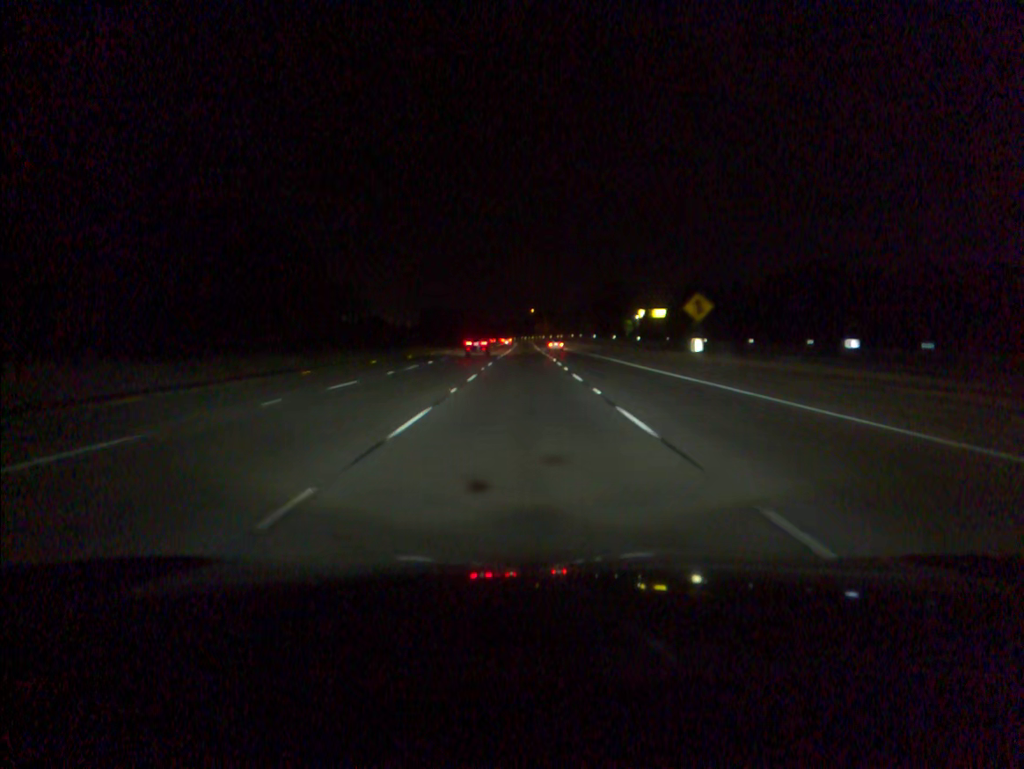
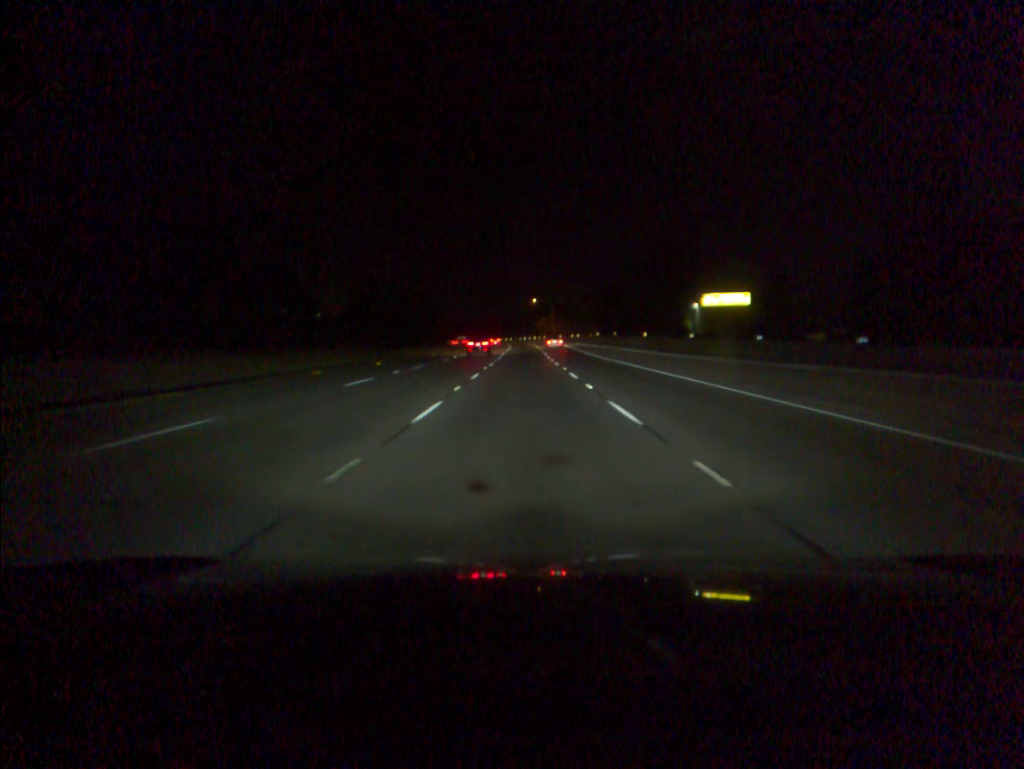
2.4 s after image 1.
(0.0, +70.8) m; 0°
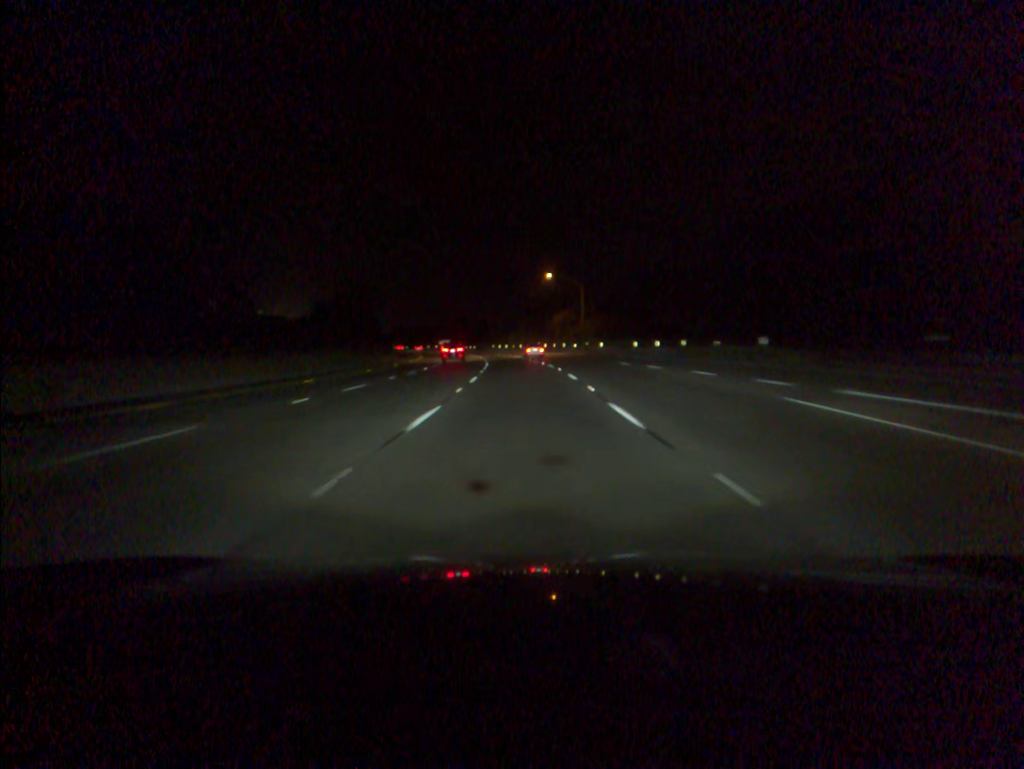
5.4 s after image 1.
(-0.2, +88.4) m; 0°
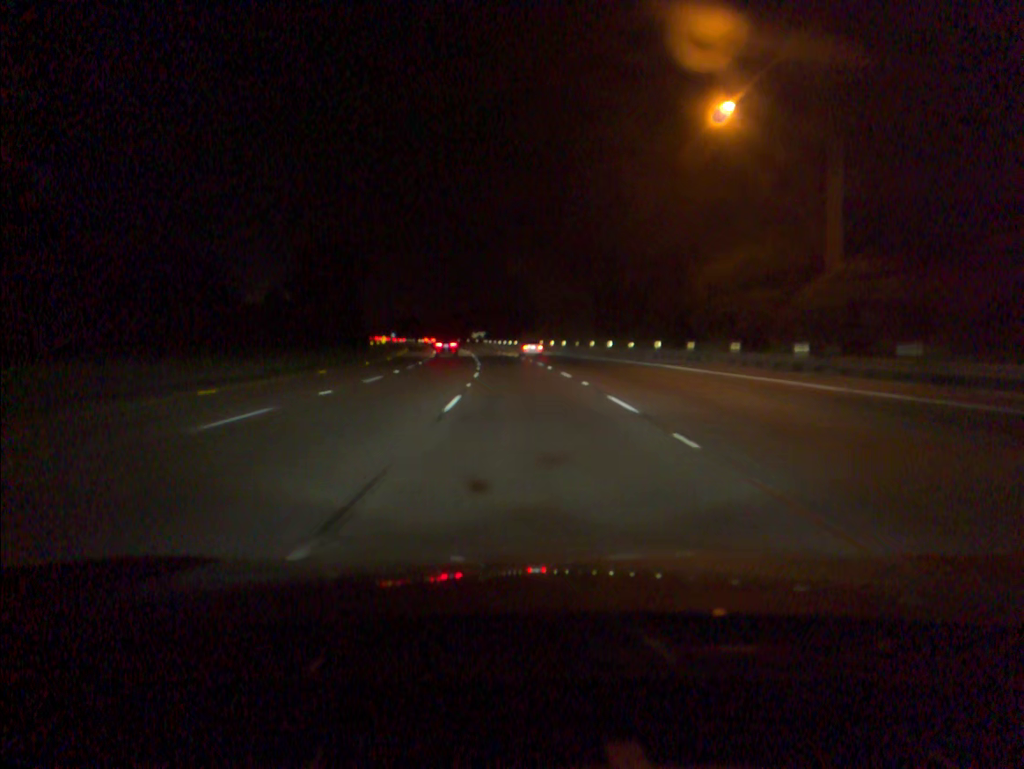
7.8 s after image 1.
(-1.9, +70.2) m; -4°
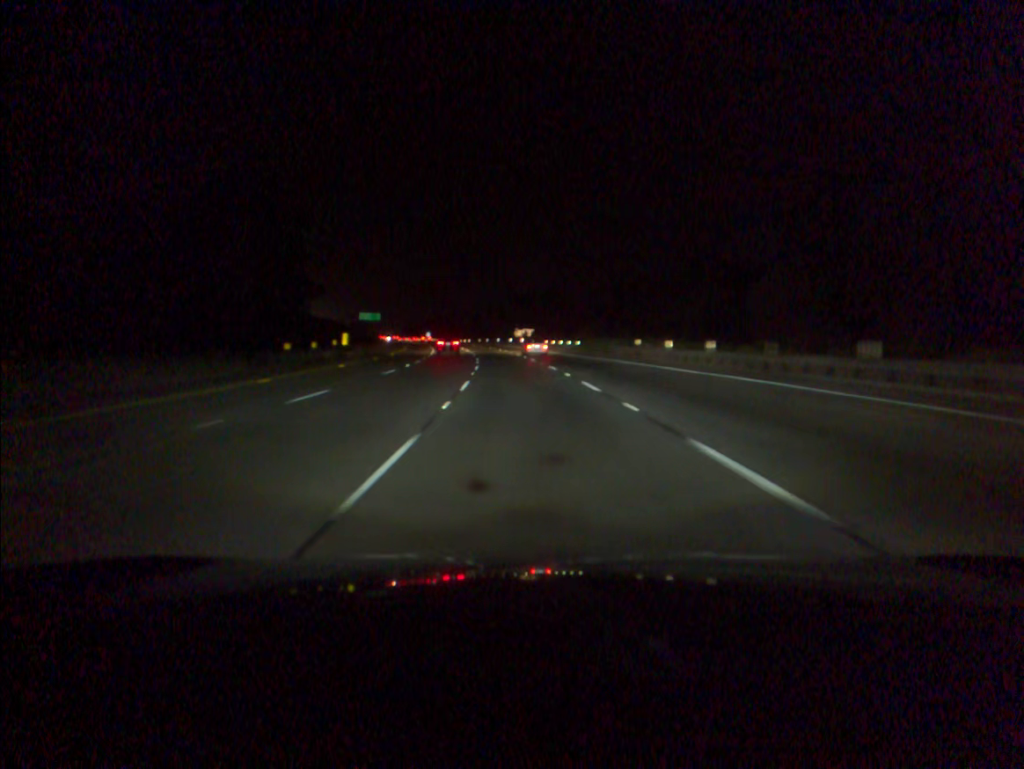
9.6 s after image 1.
(-1.6, +52.8) m; -4°
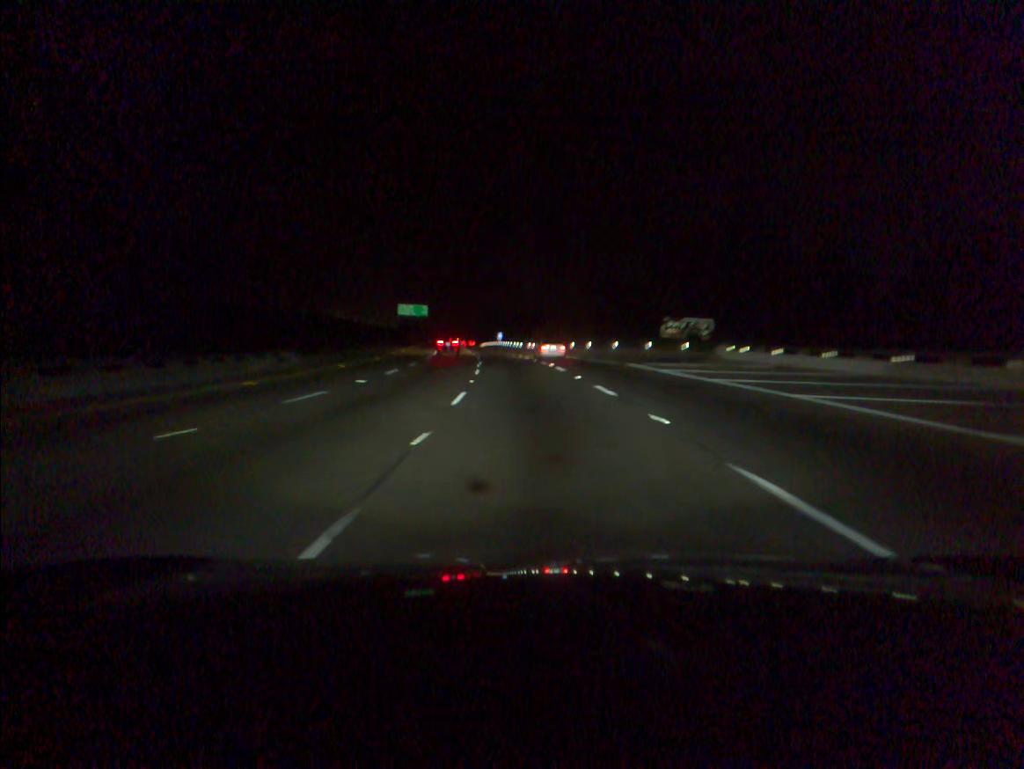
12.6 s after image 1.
(-5.0, +88.5) m; -7°
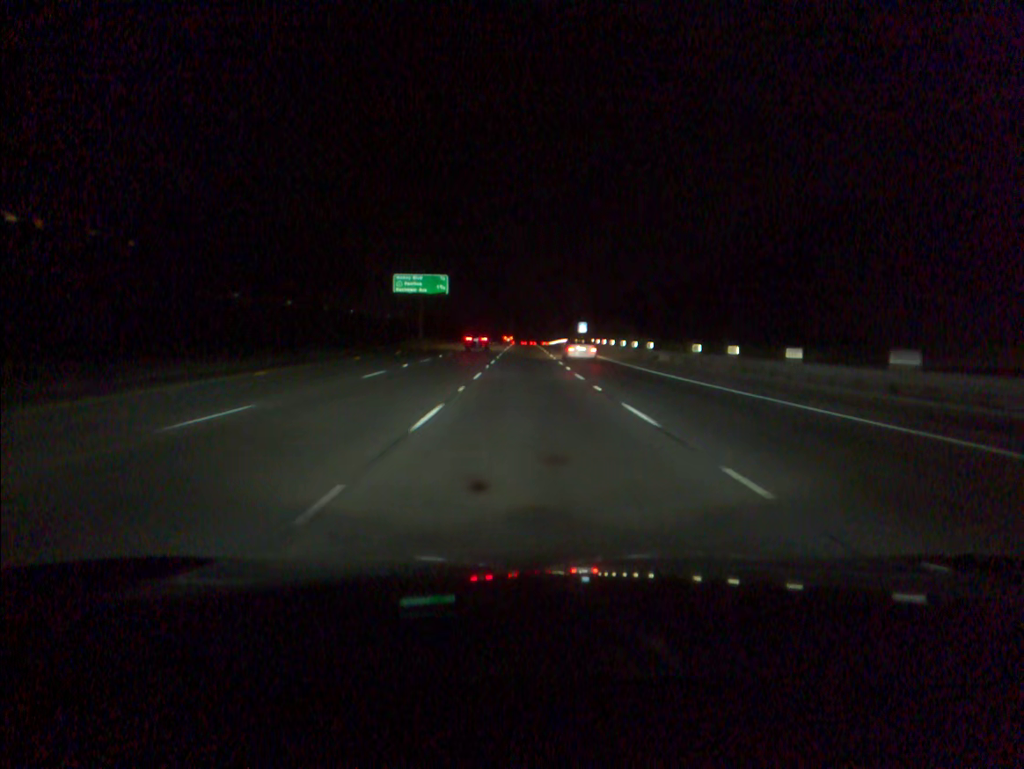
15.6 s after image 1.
(-4.4, +88.1) m; -5°
